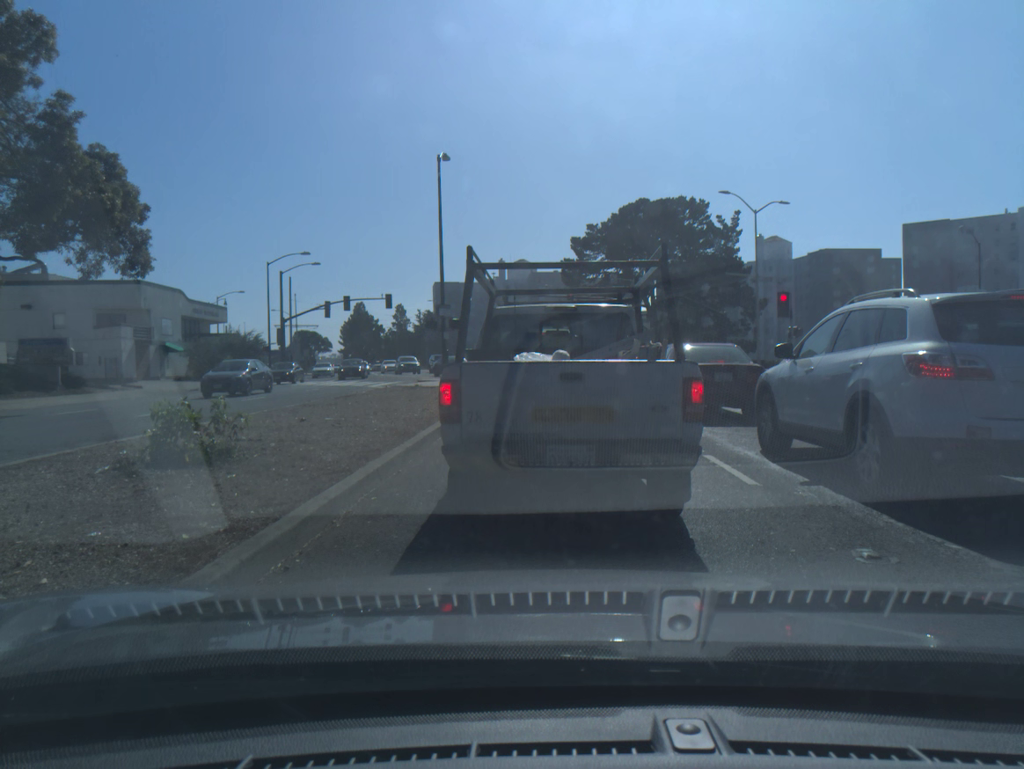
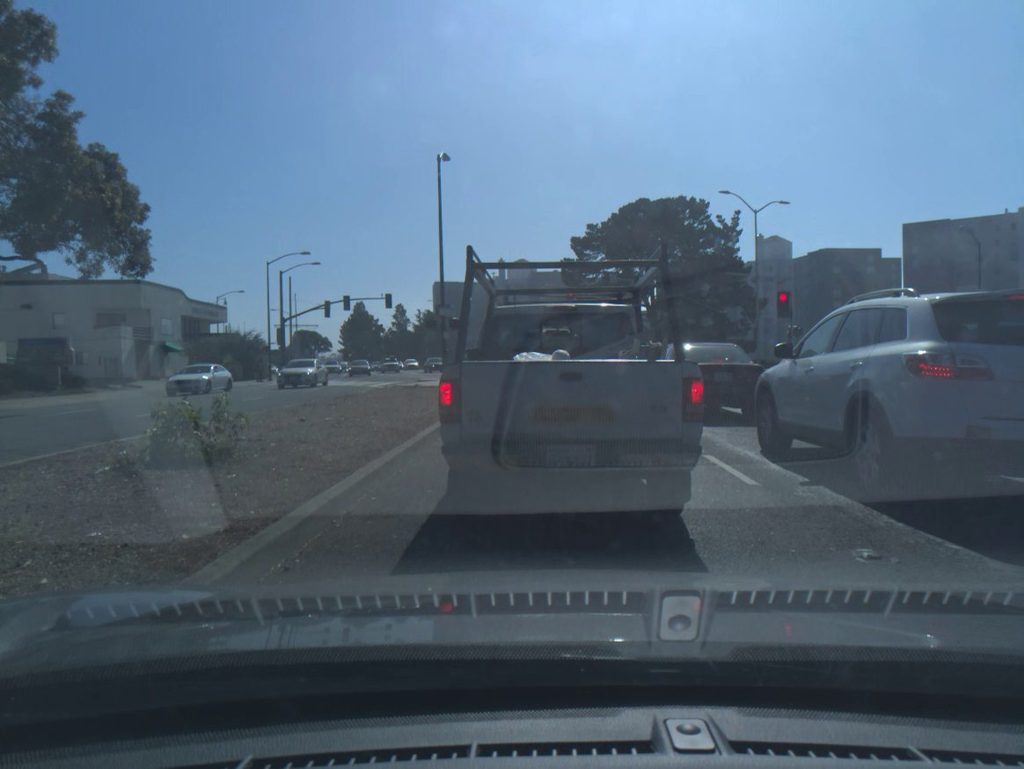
(0.0, 0.0) m; 0°
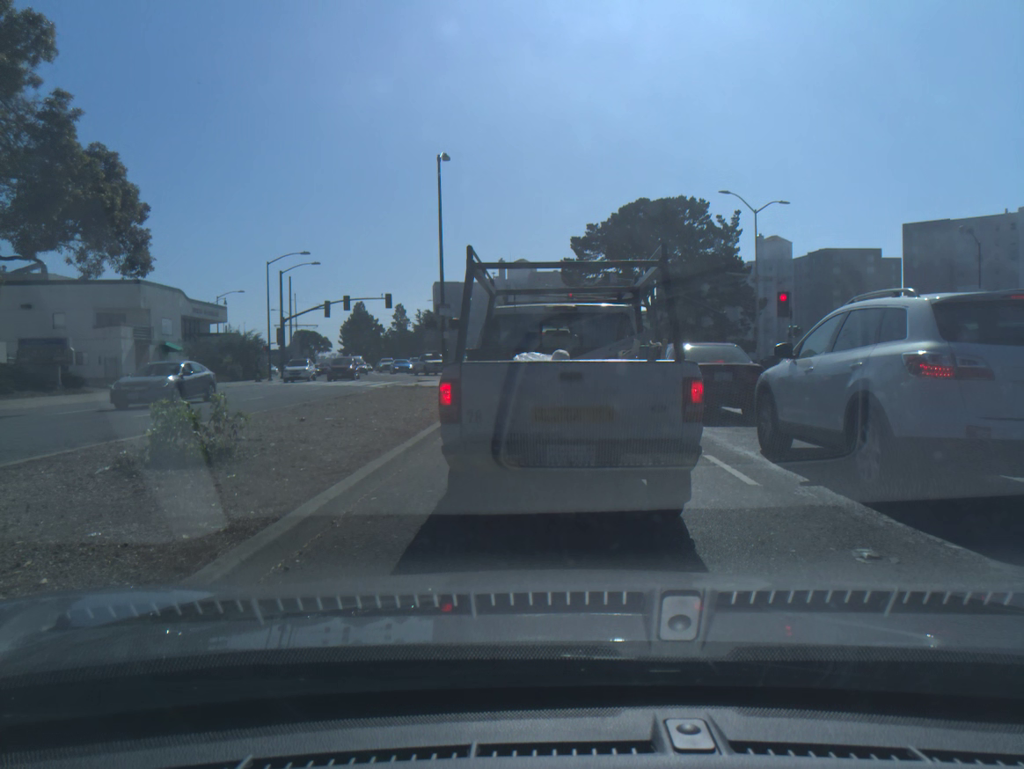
(0.0, 0.0) m; 0°
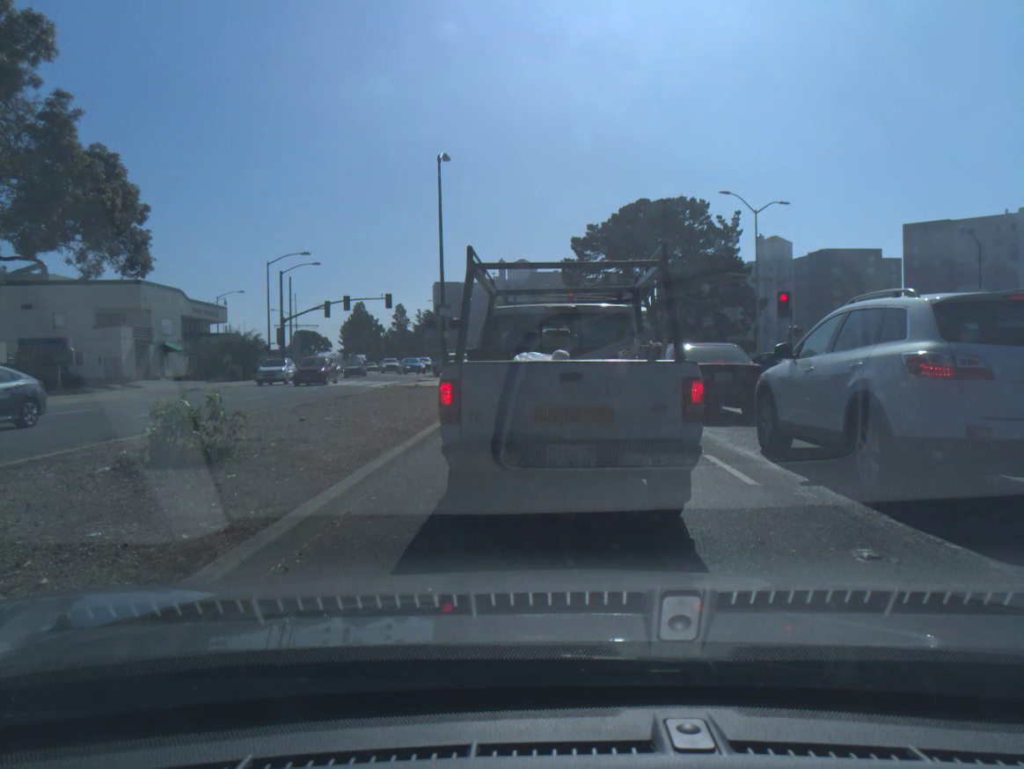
(0.0, 0.0) m; 0°
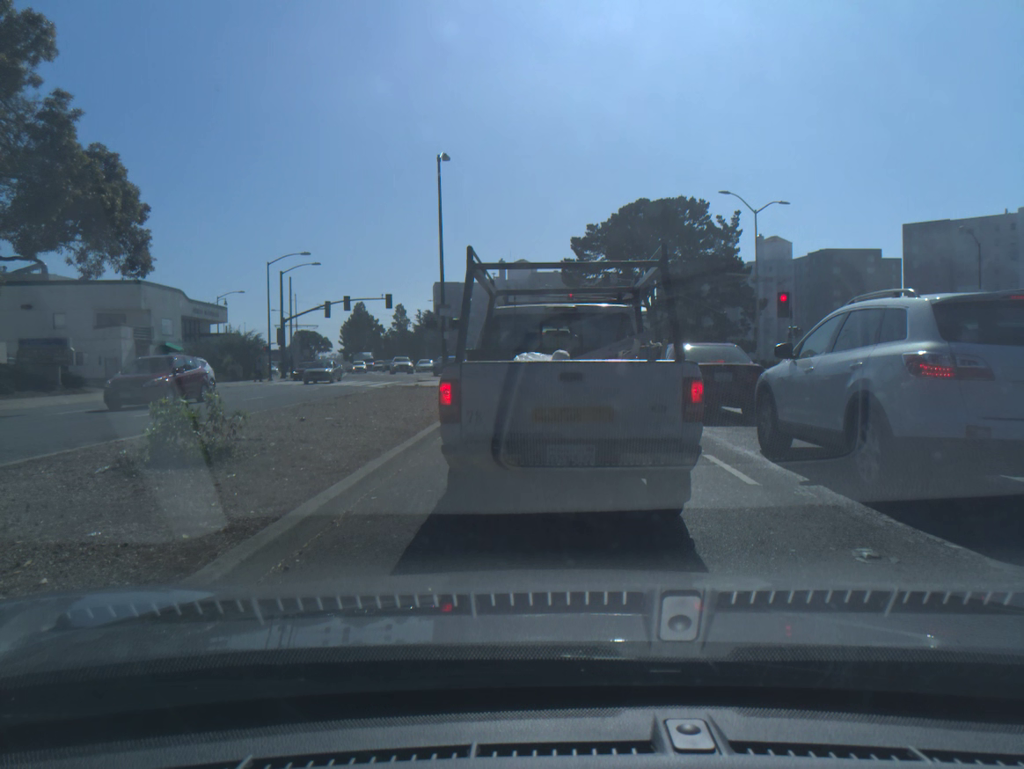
(0.0, 0.0) m; 0°
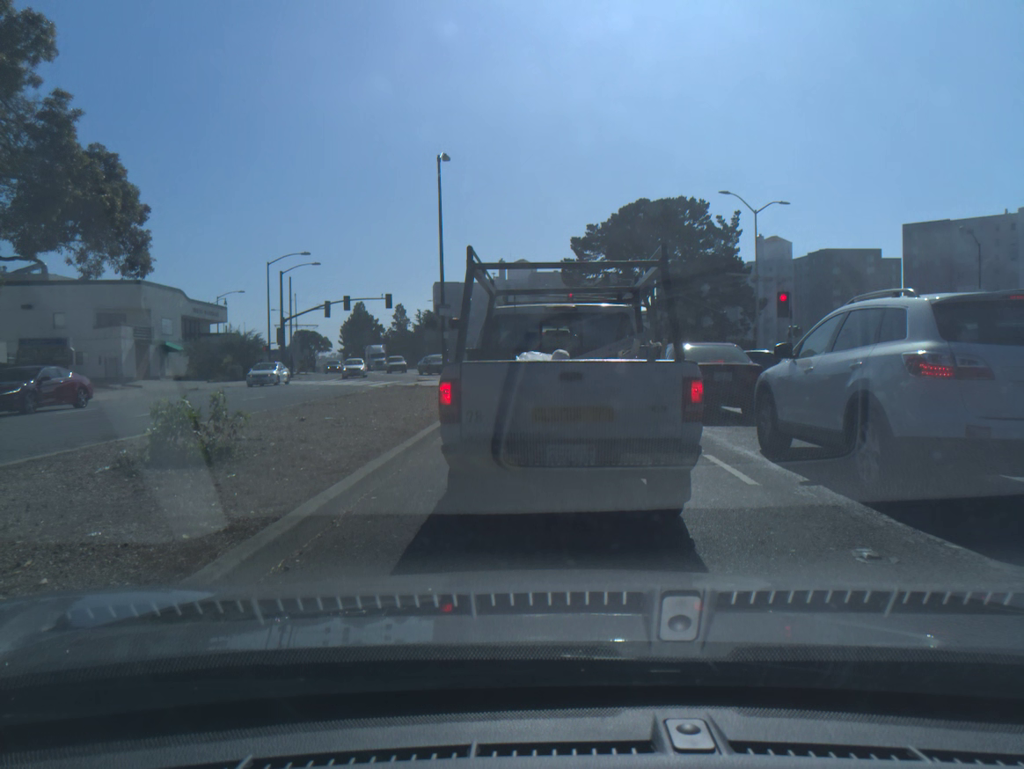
(0.0, 0.0) m; 0°
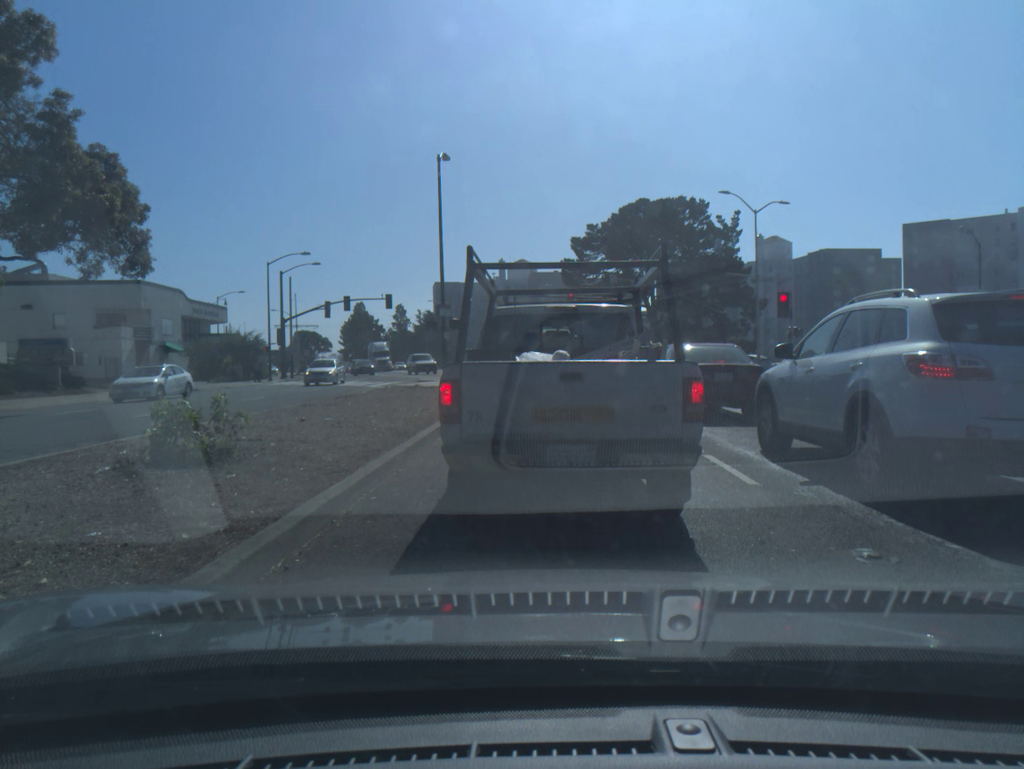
(0.0, 0.0) m; 0°
